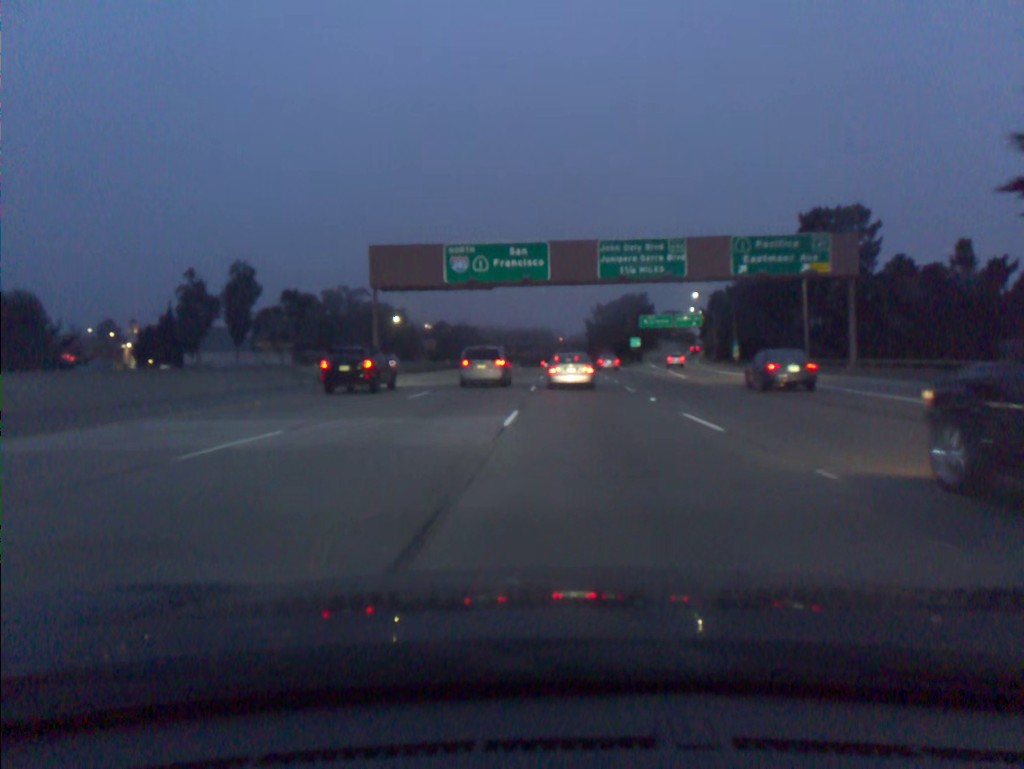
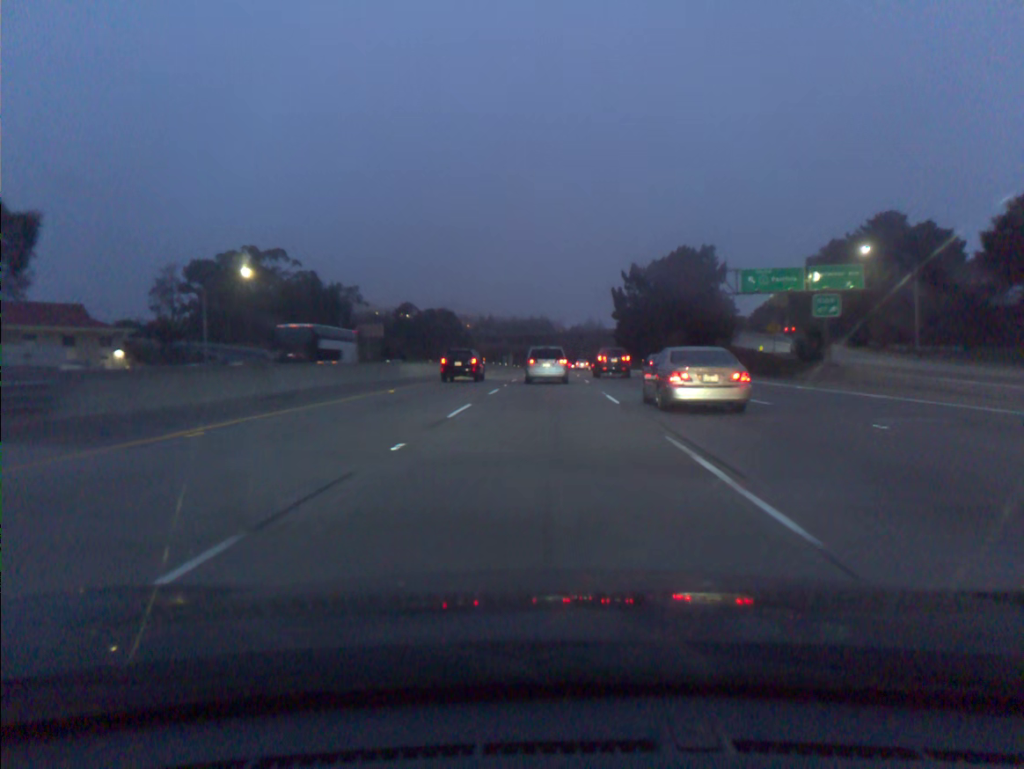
(-0.6, +81.6) m; 0°
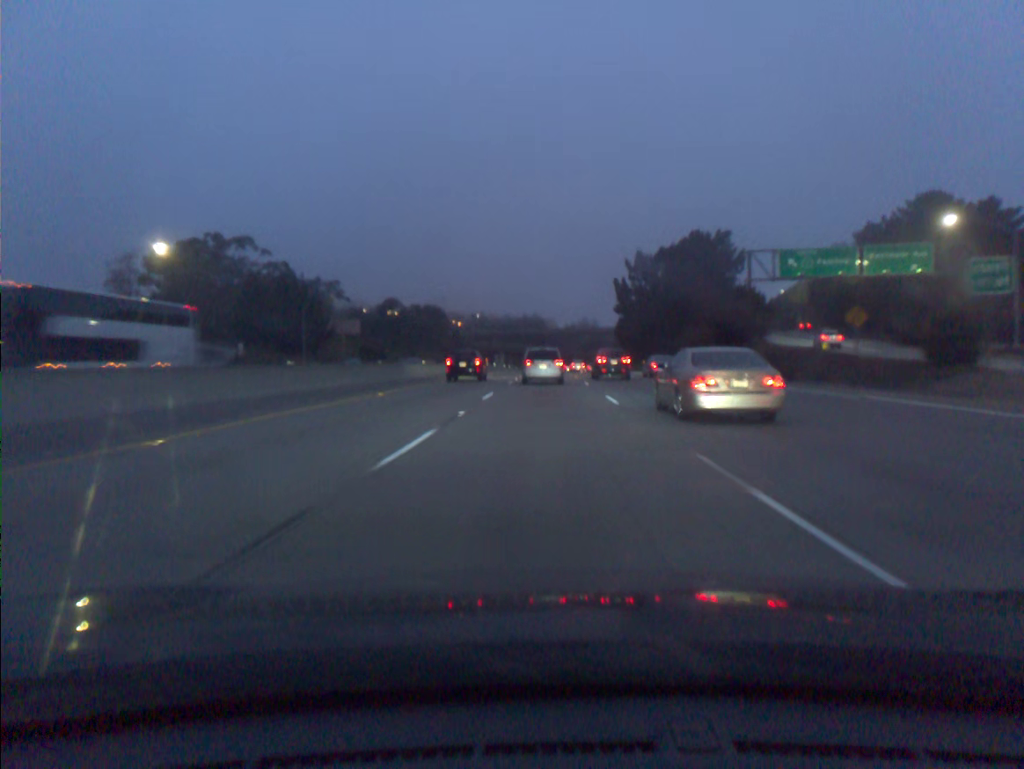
(+0.1, +16.3) m; 0°
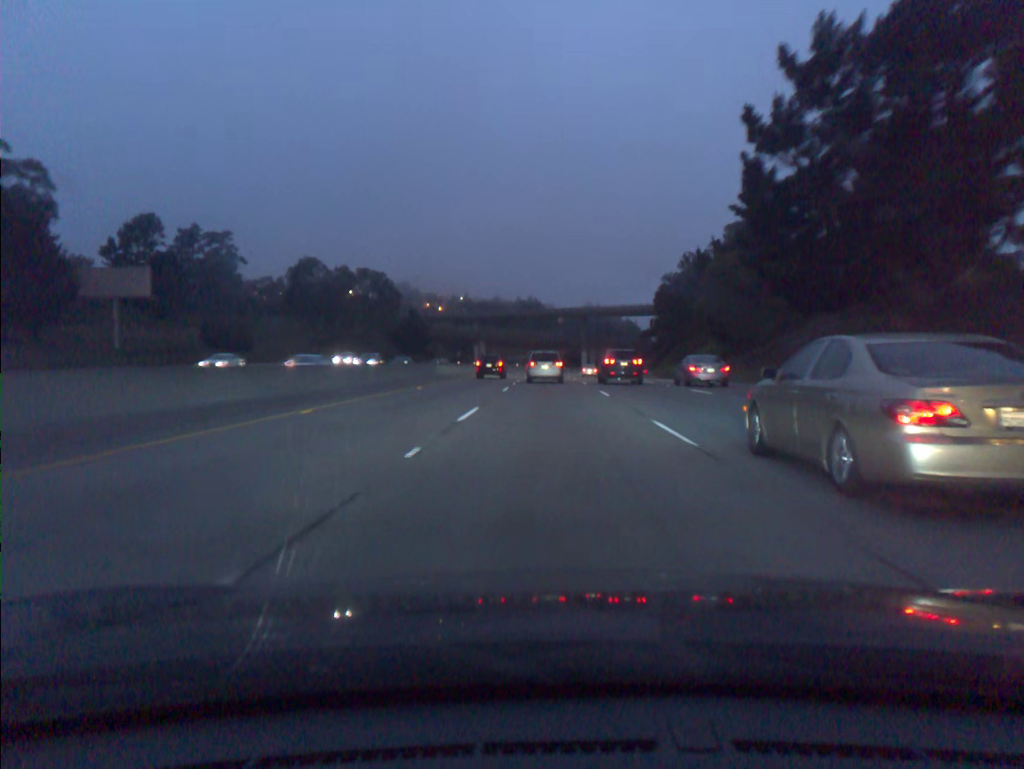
(+0.8, +81.0) m; 0°
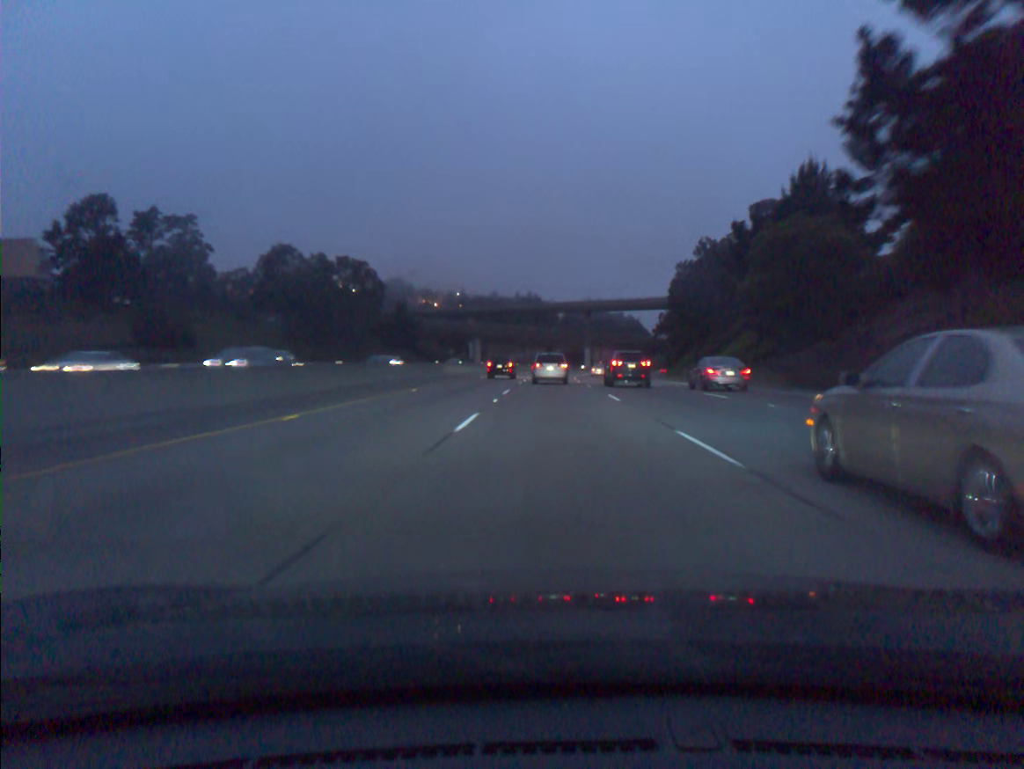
(0.0, +16.3) m; 0°
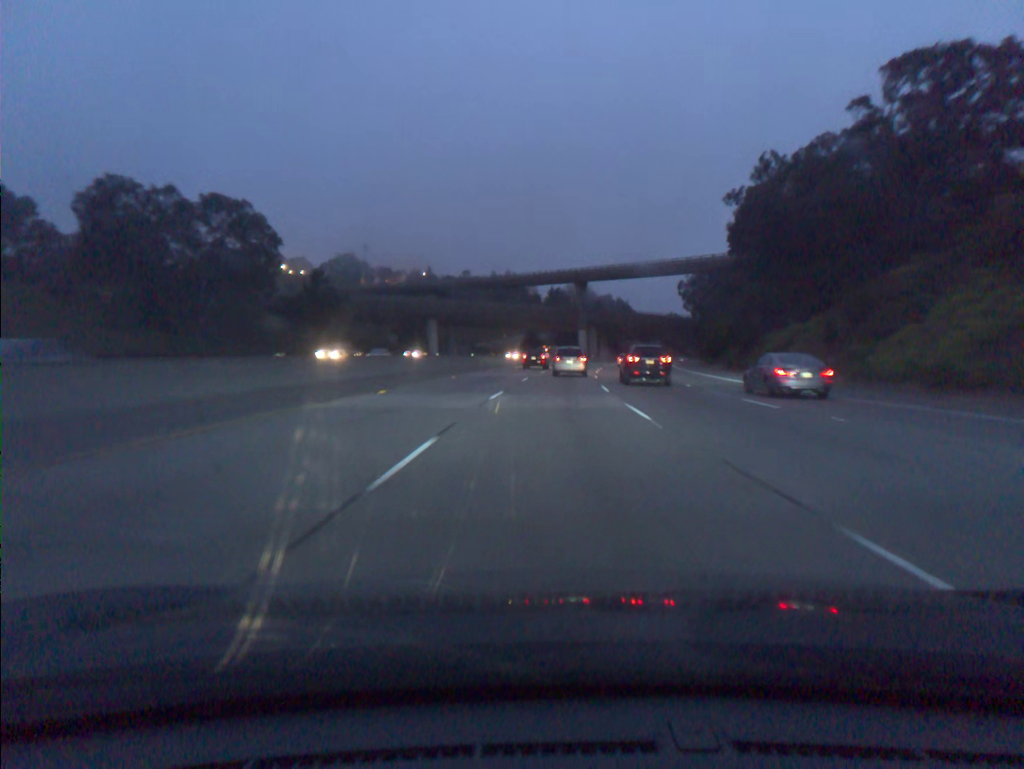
(+0.4, +49.4) m; +1°
